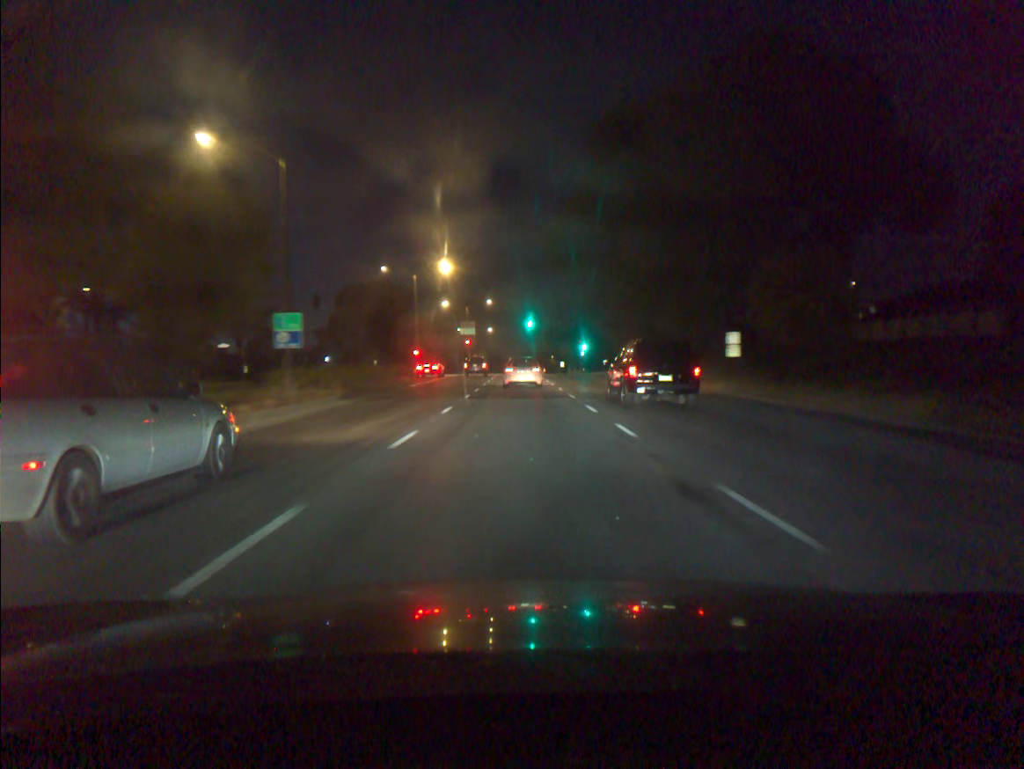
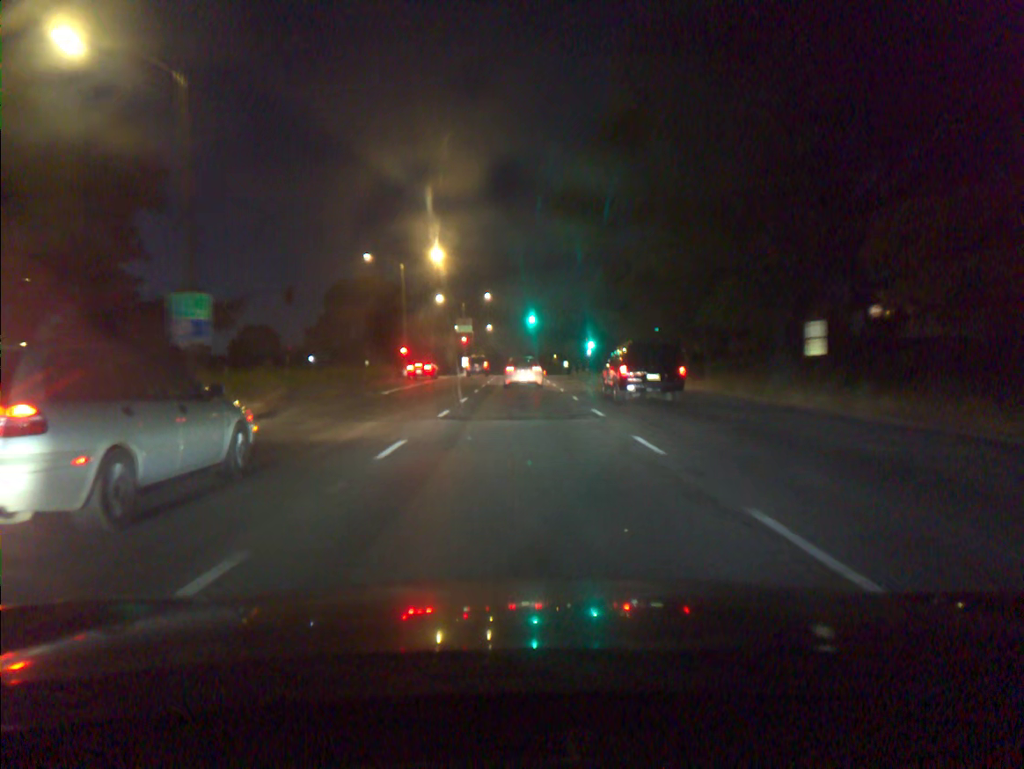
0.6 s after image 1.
(0.0, +8.5) m; 0°
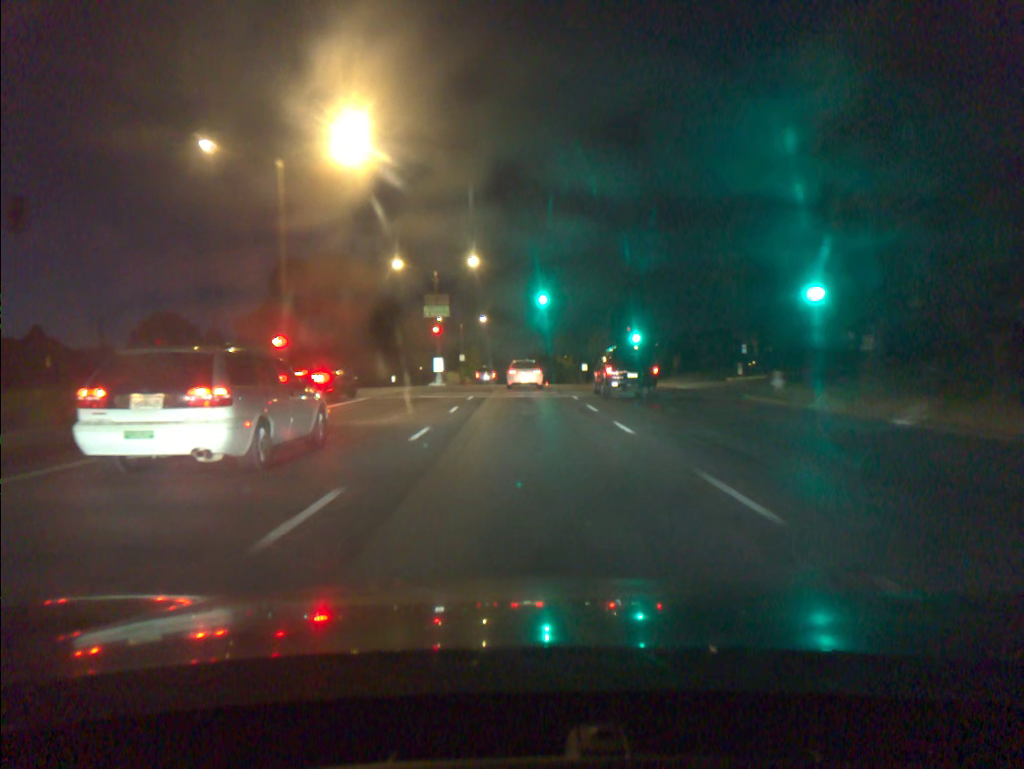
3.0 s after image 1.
(0.0, +33.3) m; 0°
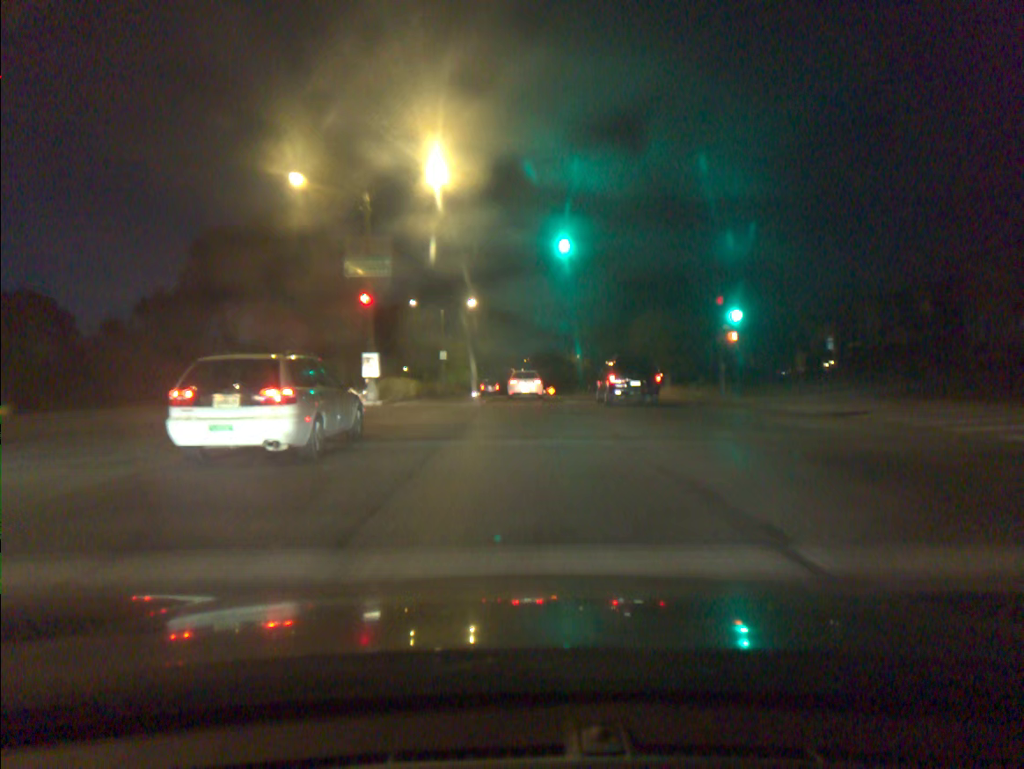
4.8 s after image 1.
(-0.1, +26.4) m; 0°
